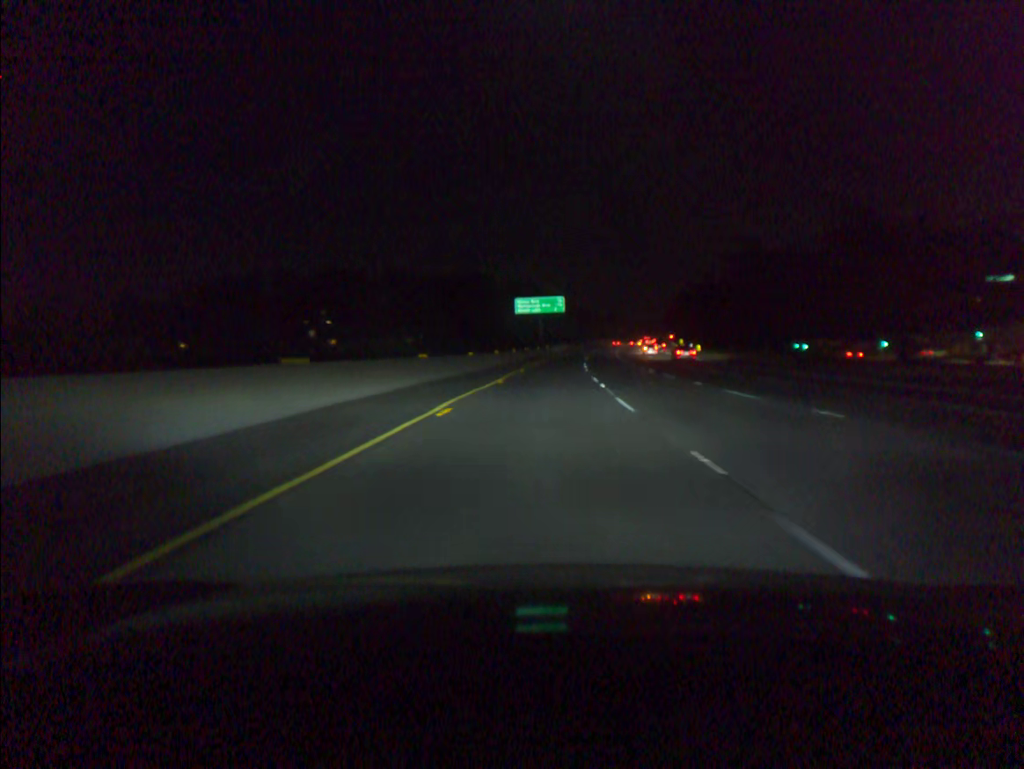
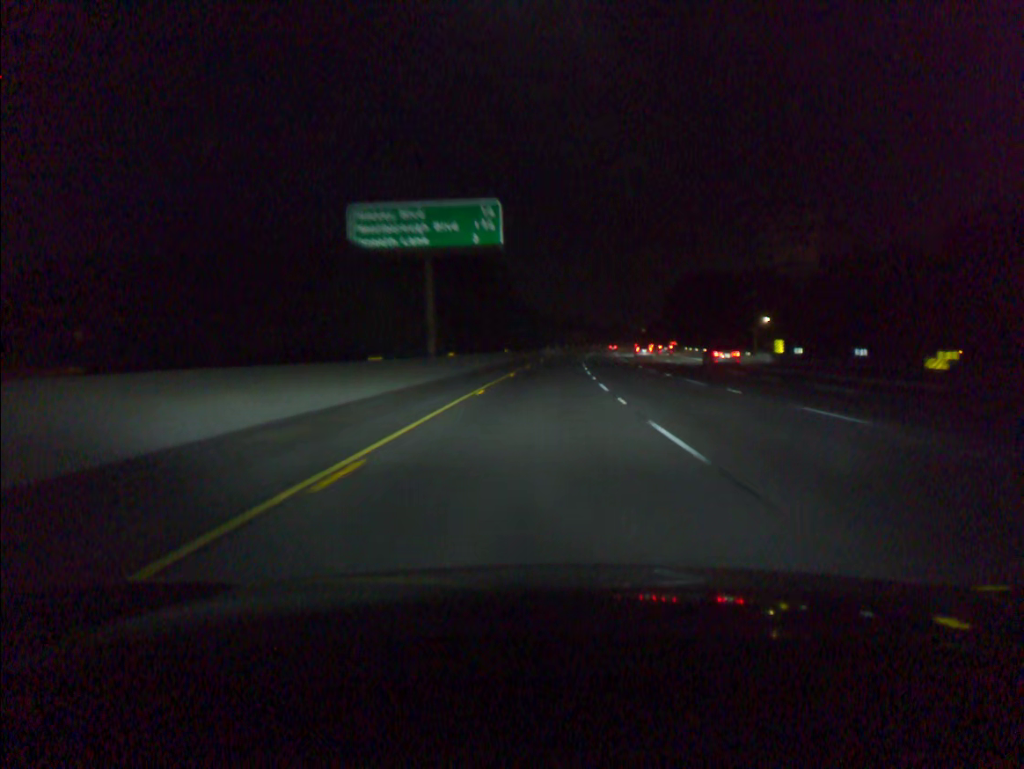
(+2.6, +80.1) m; +4°
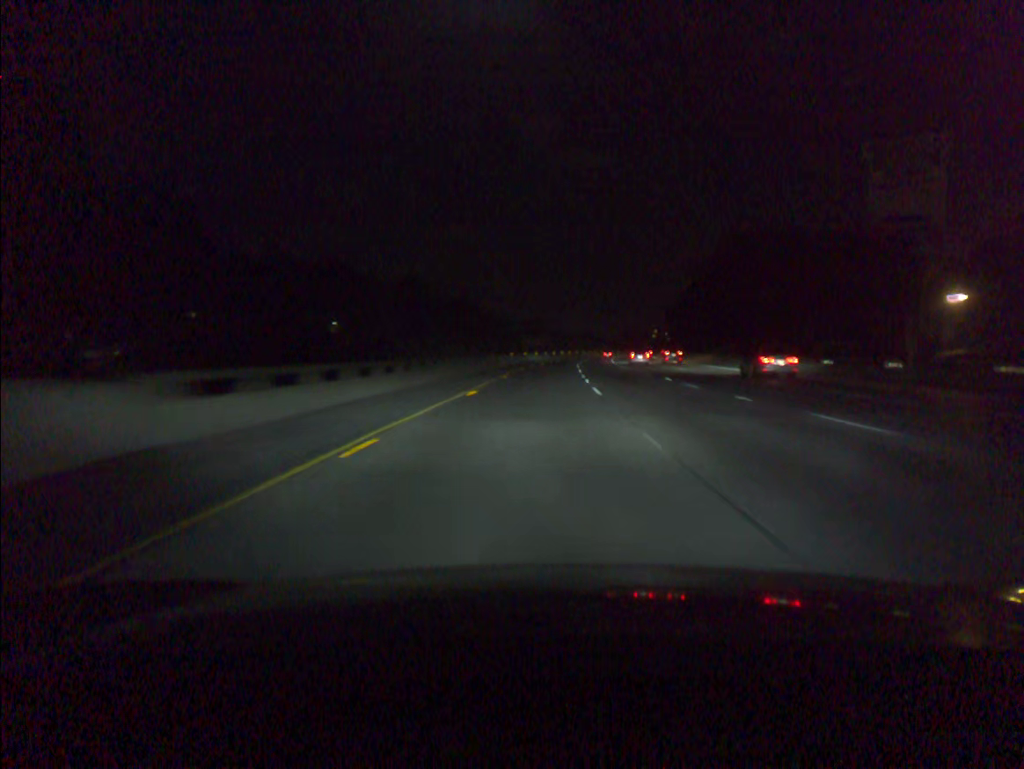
(+1.6, +60.0) m; +3°
